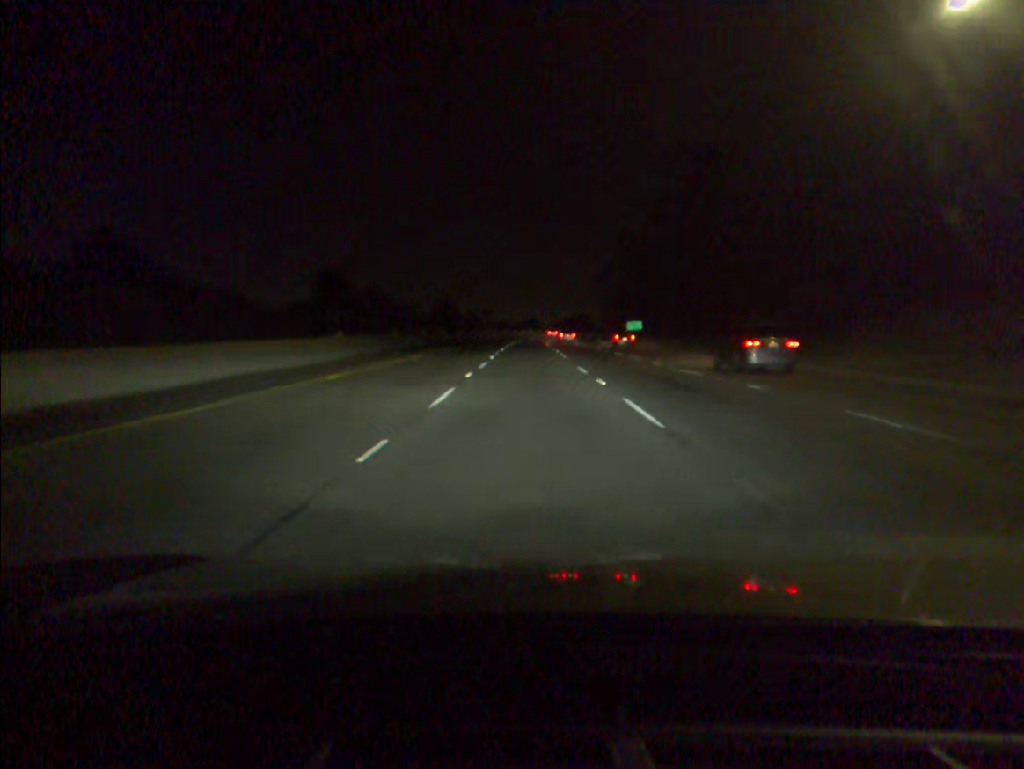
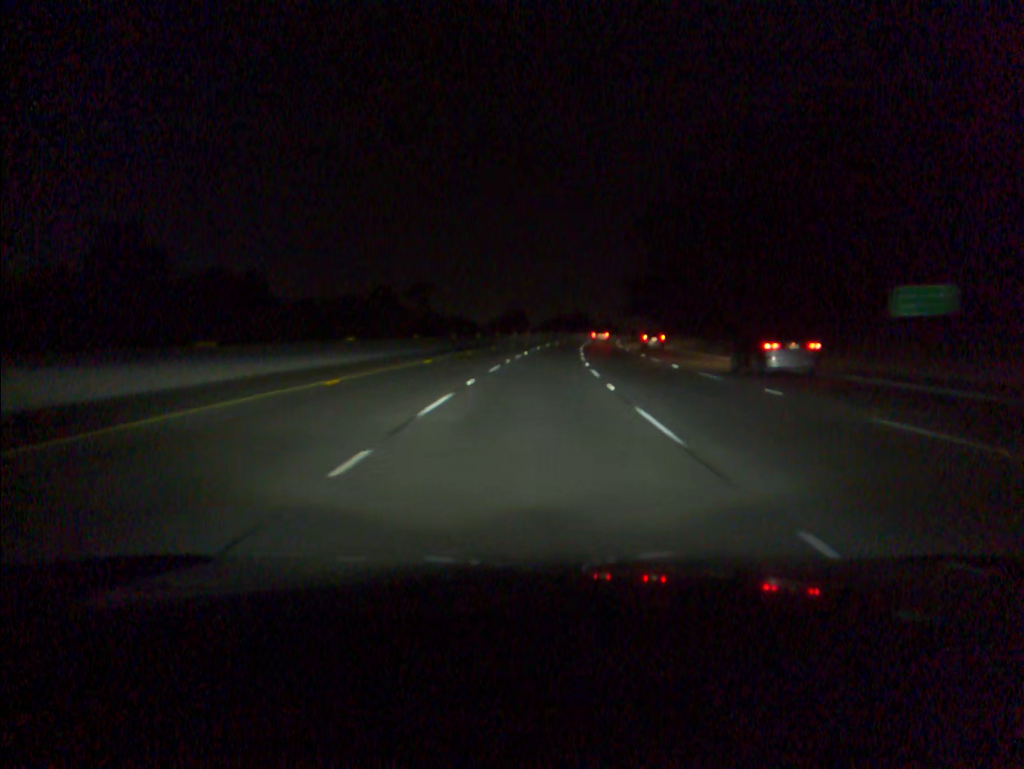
(+0.1, +88.8) m; +1°
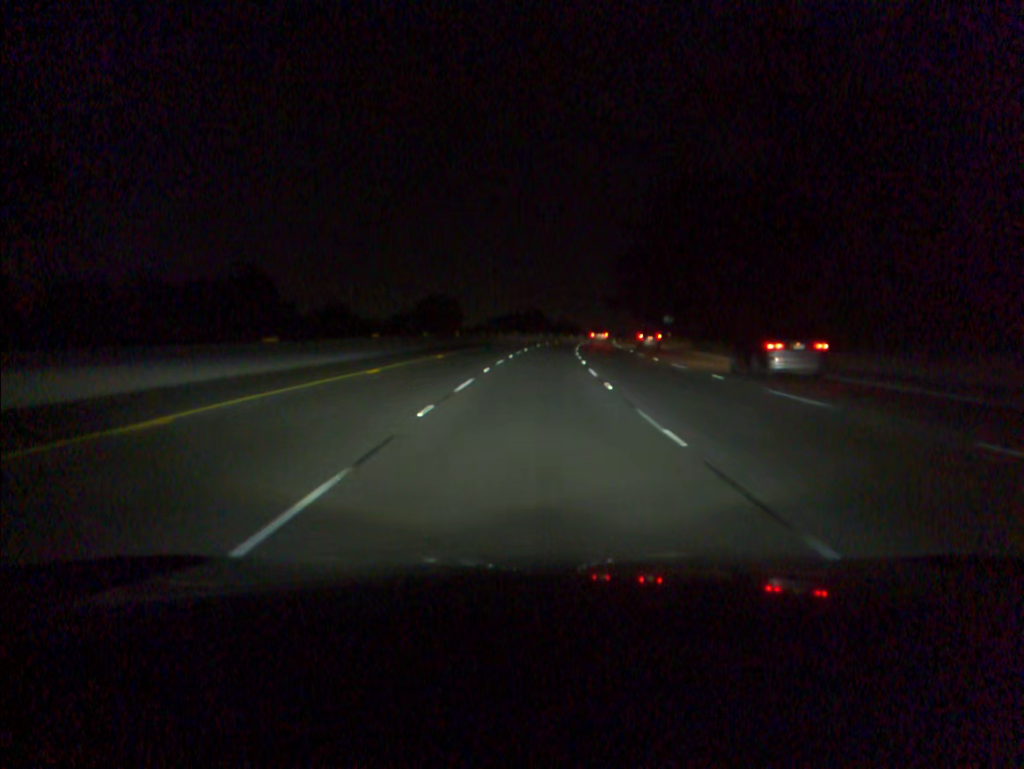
(+1.7, +53.2) m; +4°
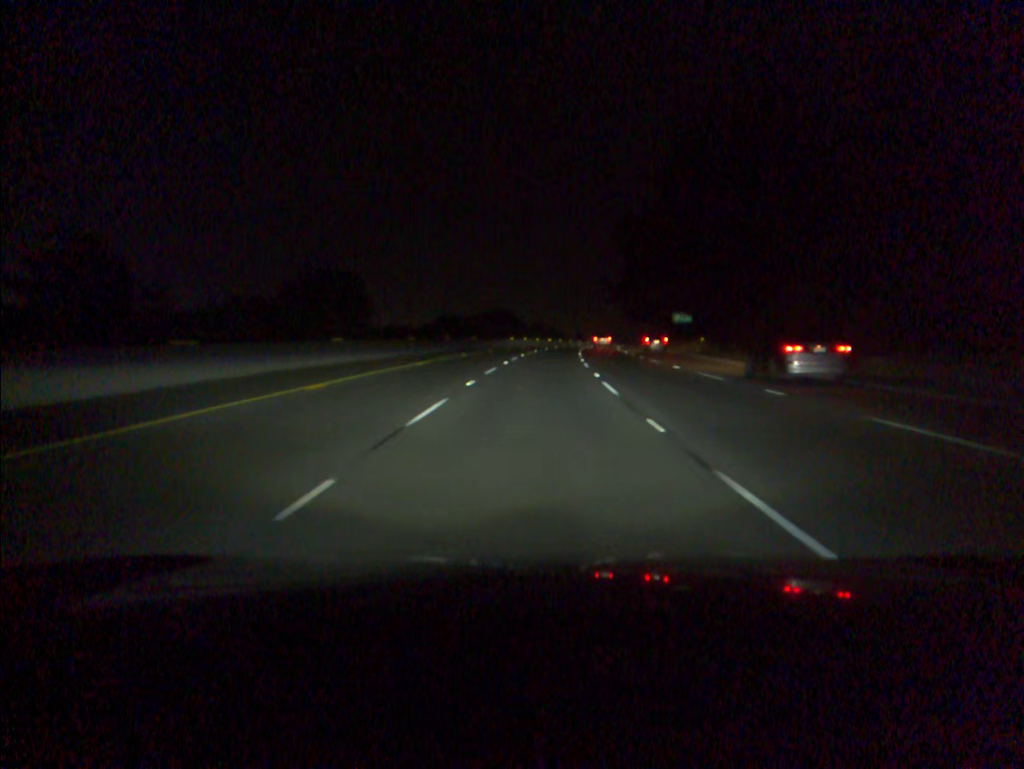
(+0.6, +35.4) m; +2°
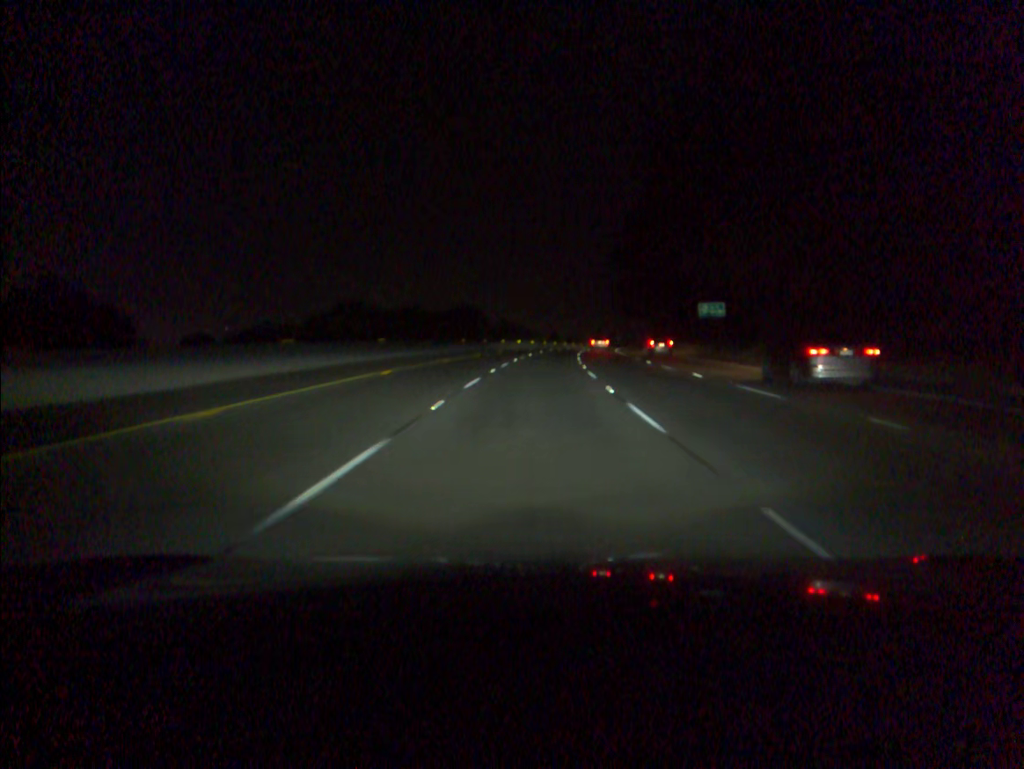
(+0.7, +35.3) m; +2°
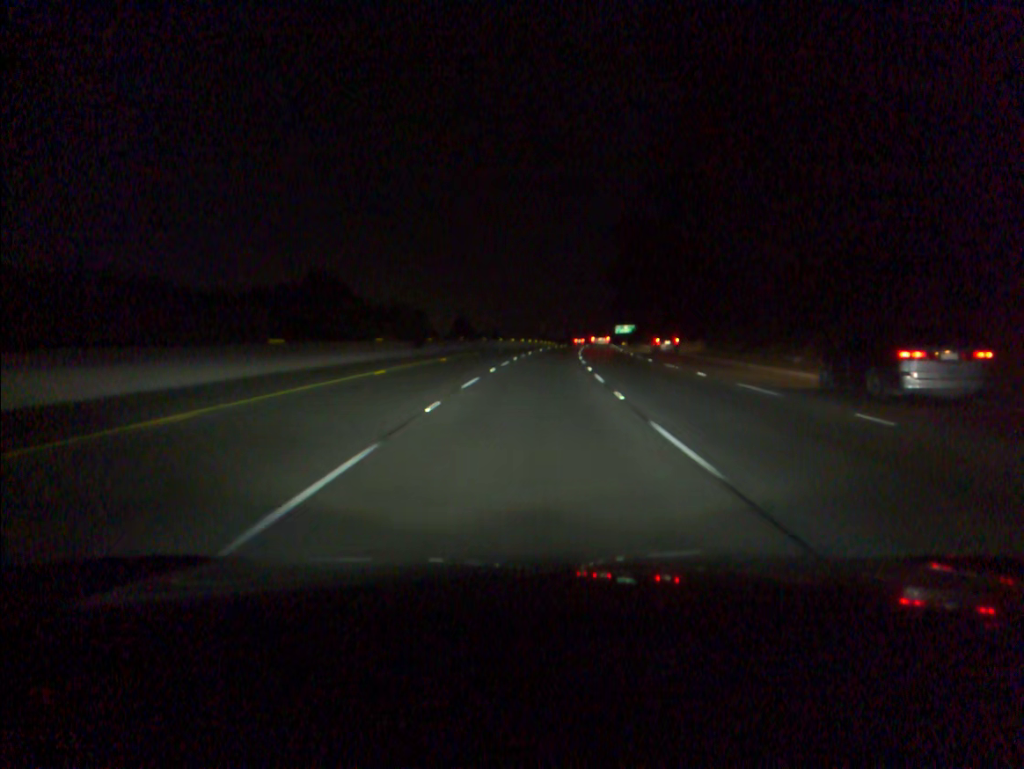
(+4.2, +88.1) m; +6°
